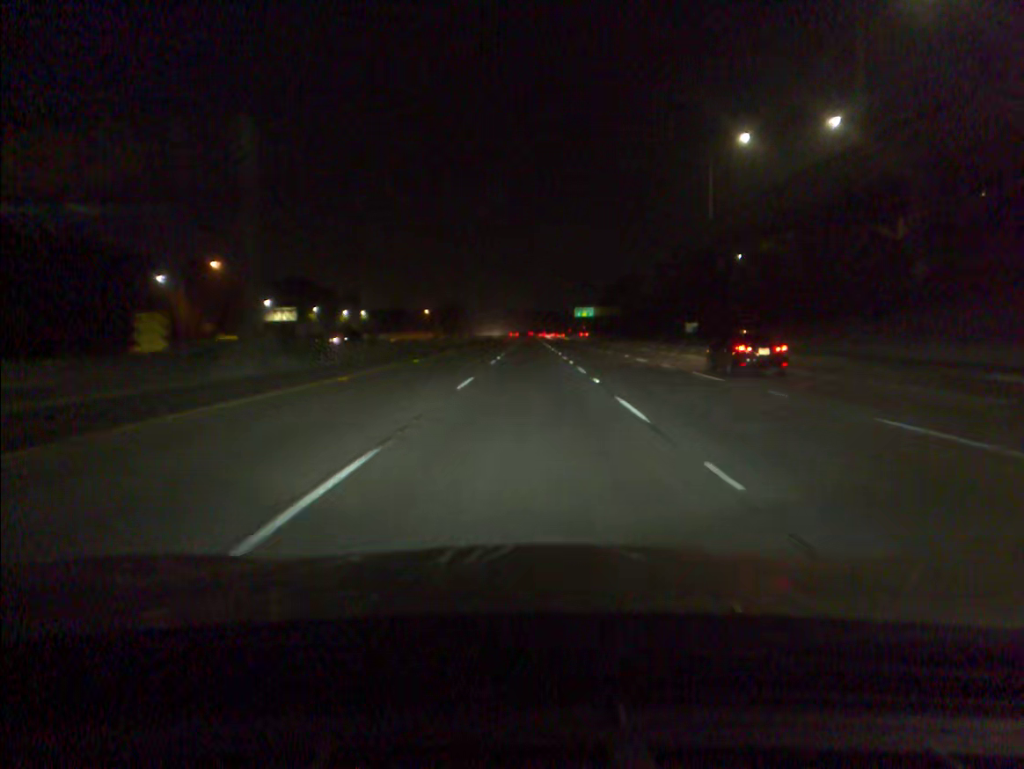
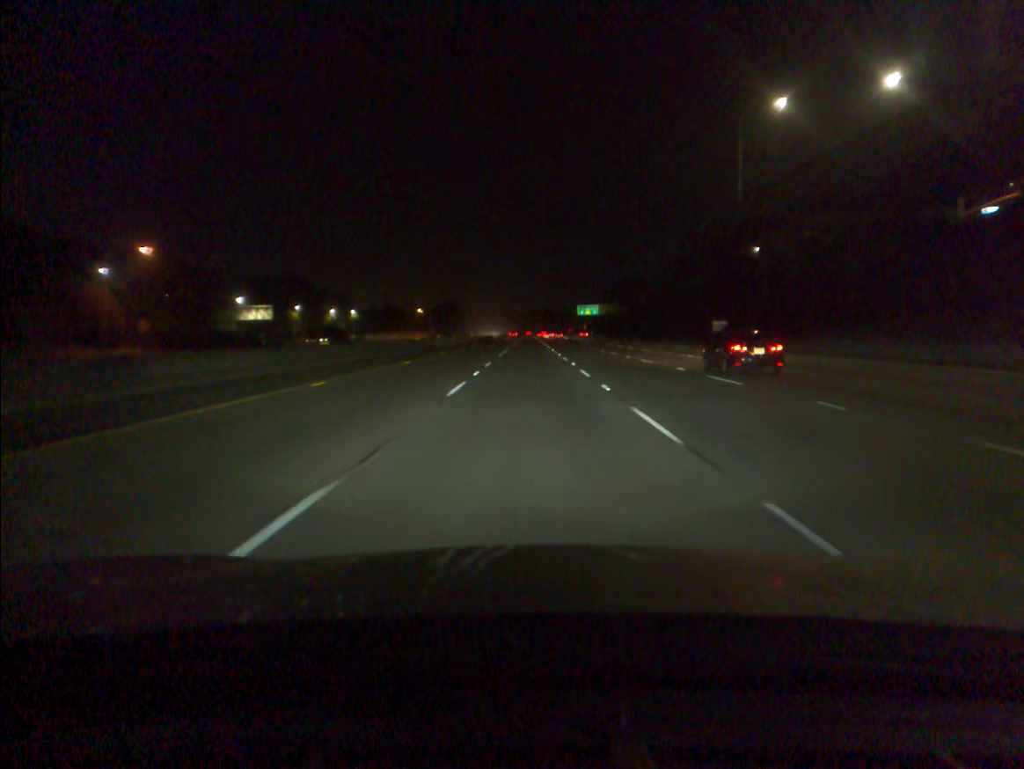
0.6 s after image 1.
(0.0, +16.6) m; 0°
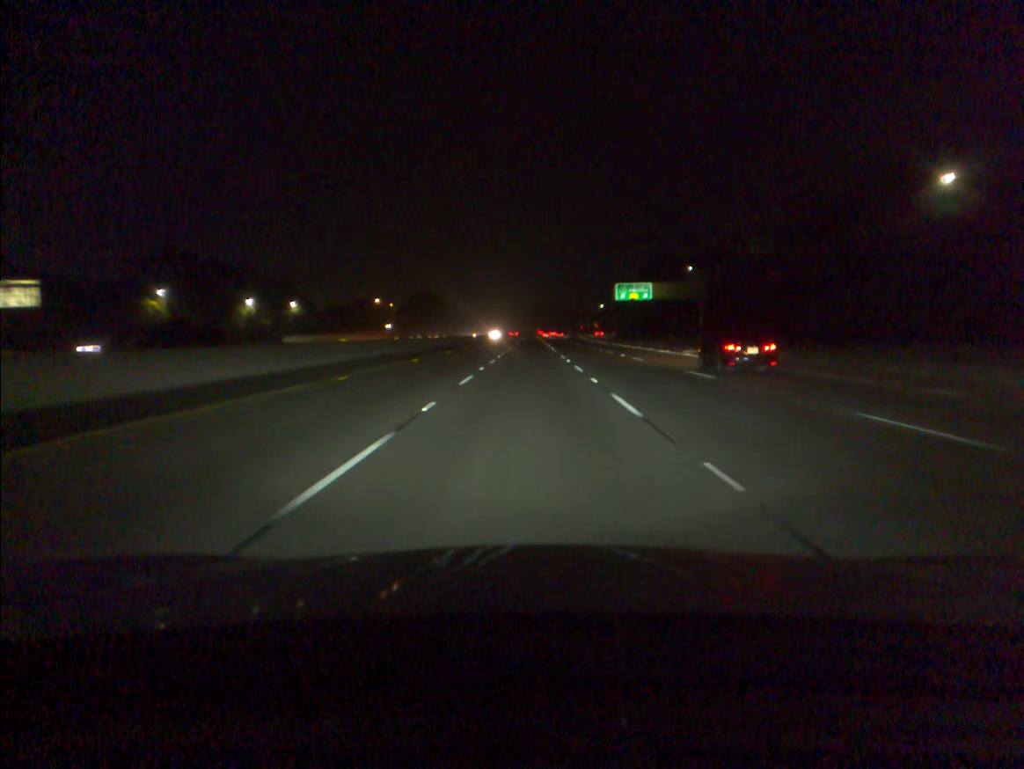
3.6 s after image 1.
(-0.2, +84.1) m; 0°
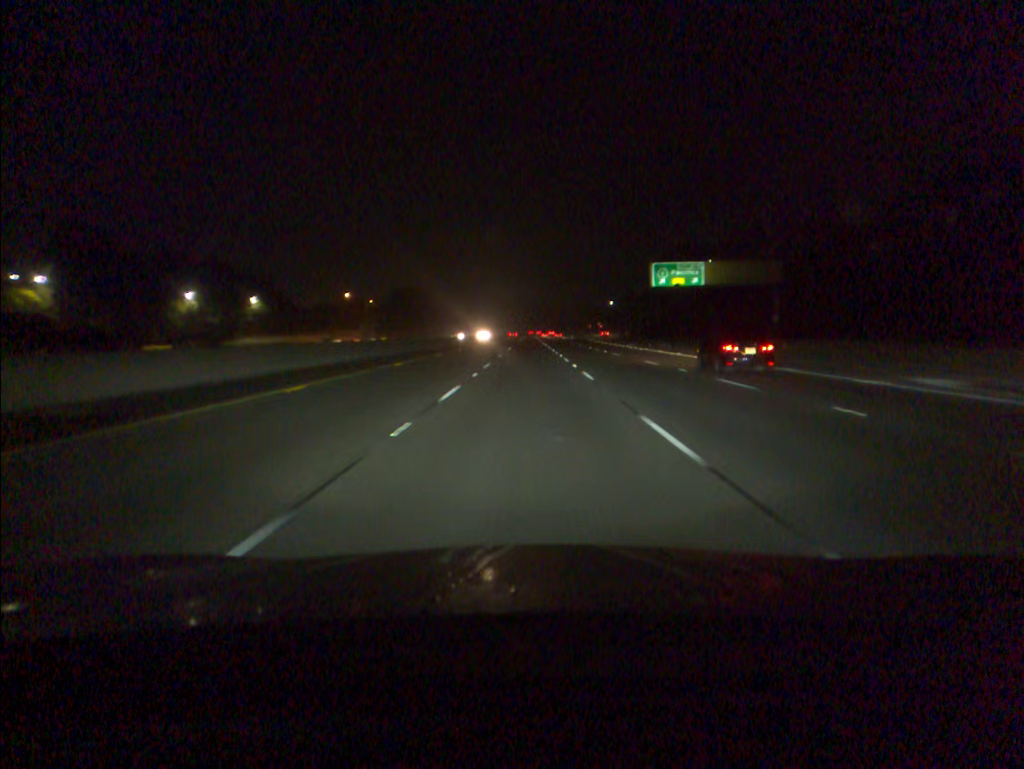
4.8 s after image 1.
(0.0, +33.7) m; 0°
